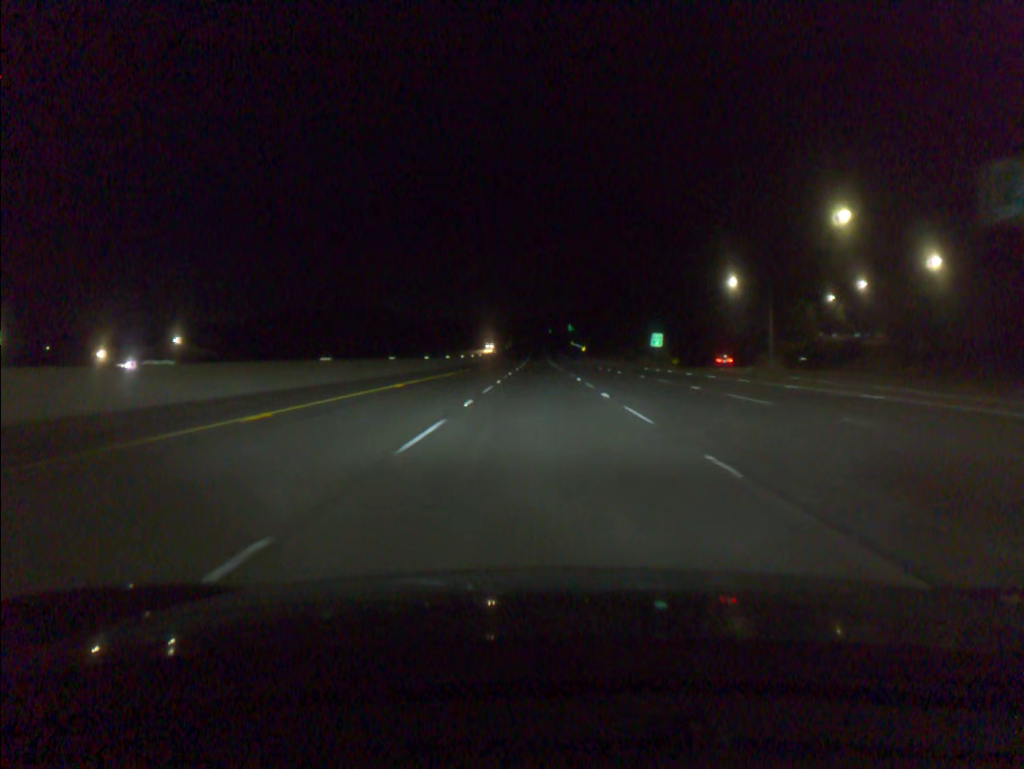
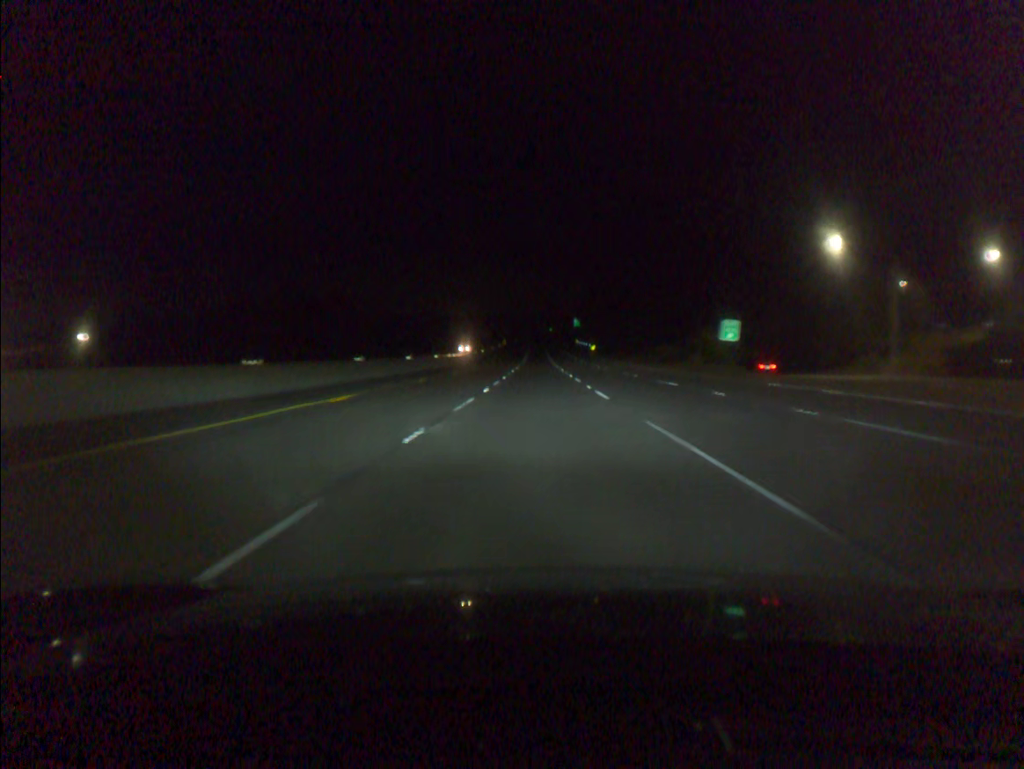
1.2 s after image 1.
(0.0, +37.6) m; 0°
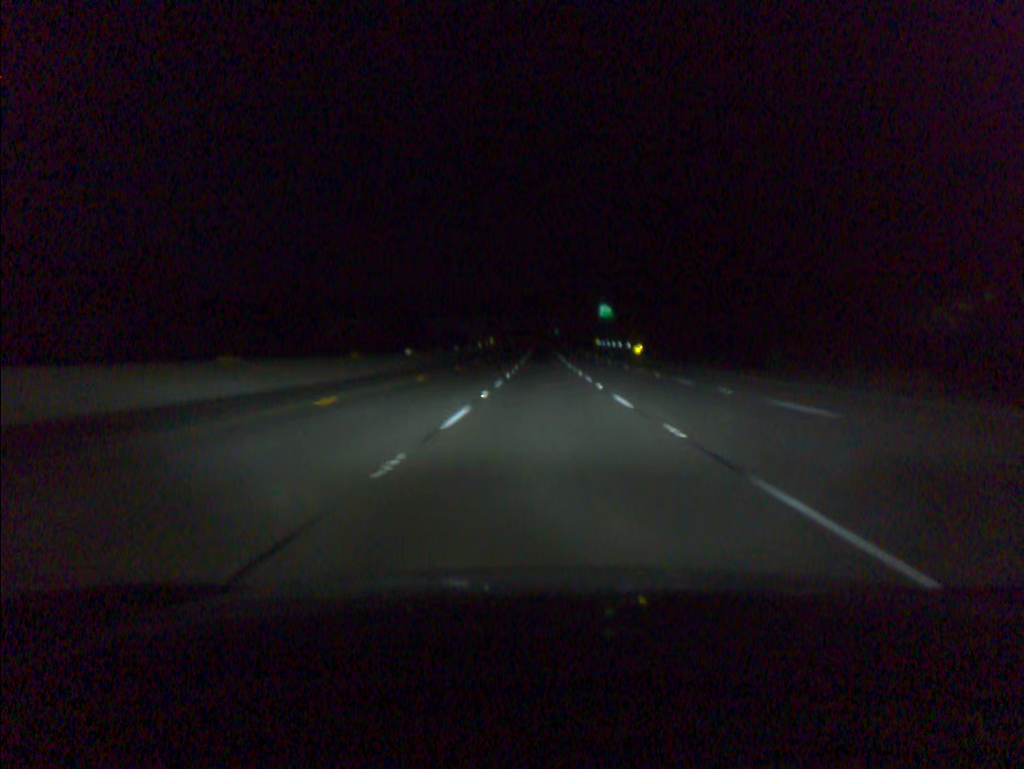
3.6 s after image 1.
(-0.3, +75.2) m; 0°
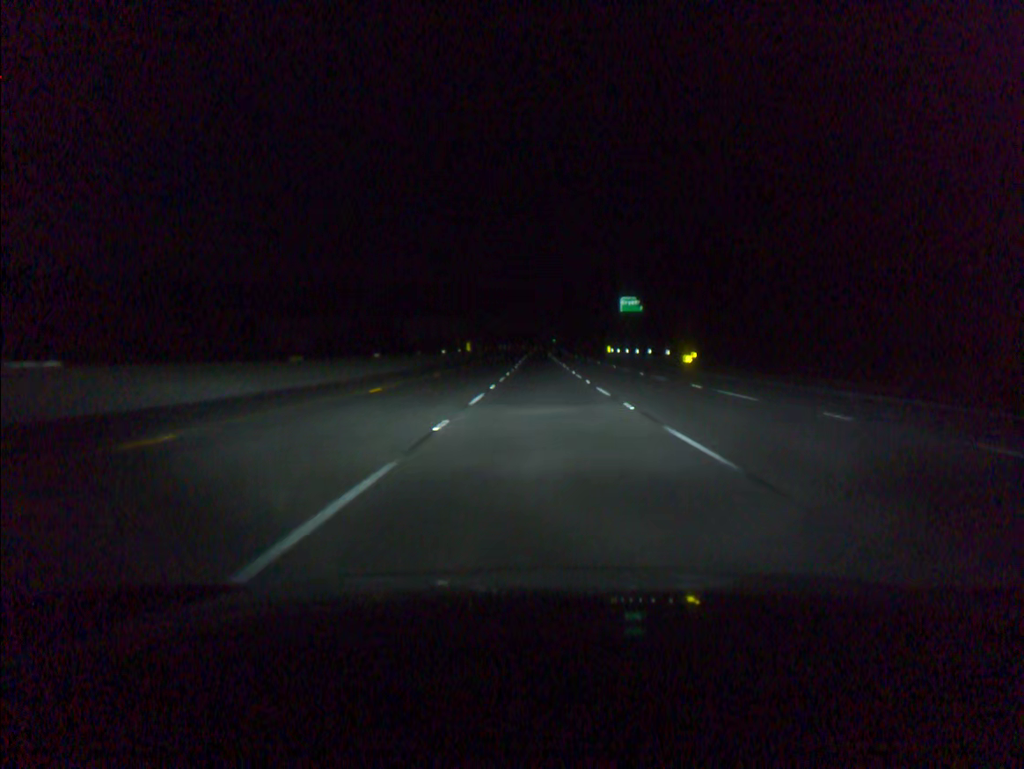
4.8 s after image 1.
(+0.1, +37.5) m; 0°
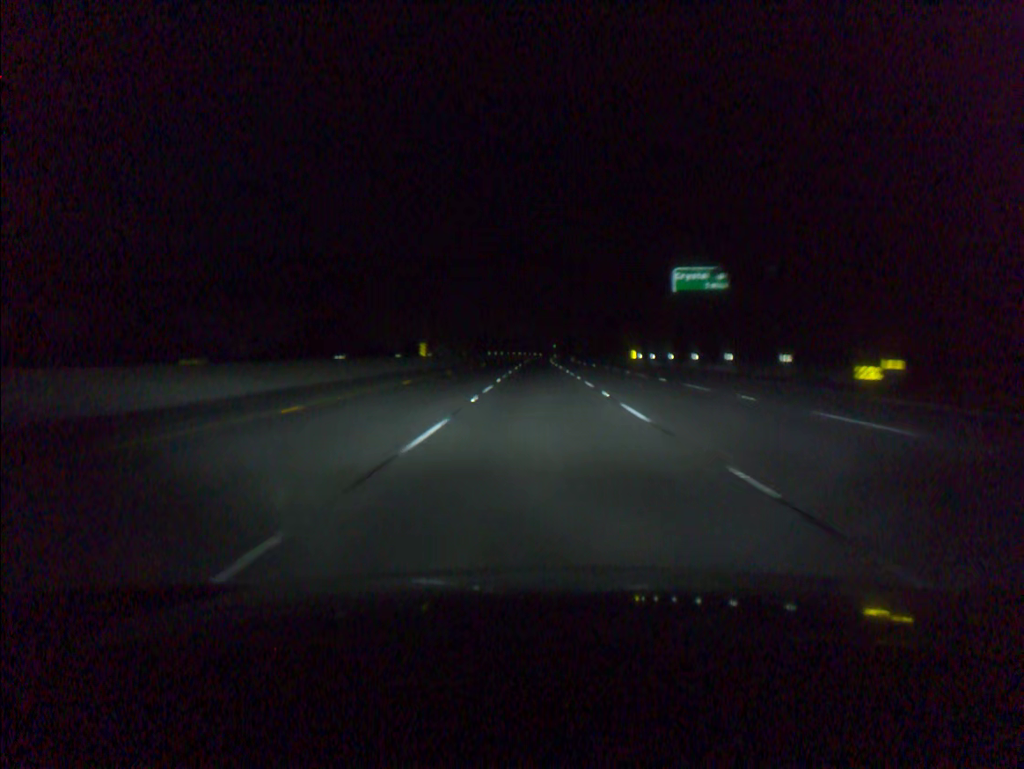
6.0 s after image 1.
(0.0, +37.3) m; 0°
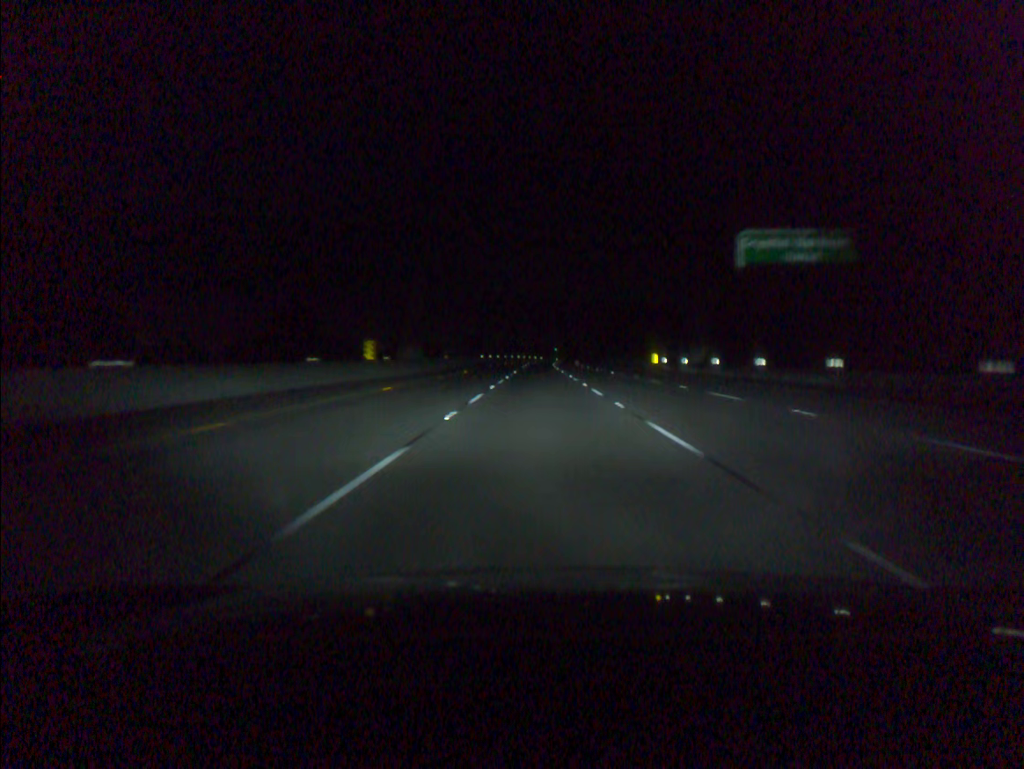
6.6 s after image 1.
(0.0, +18.6) m; 0°
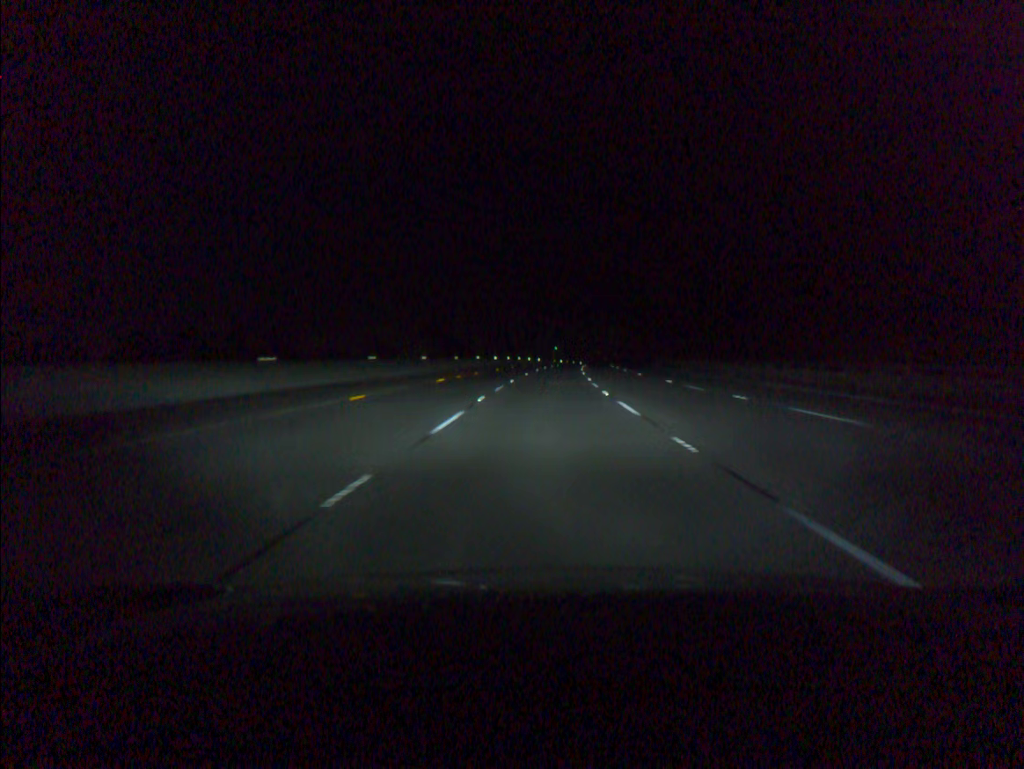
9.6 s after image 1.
(-0.1, +93.0) m; 0°
